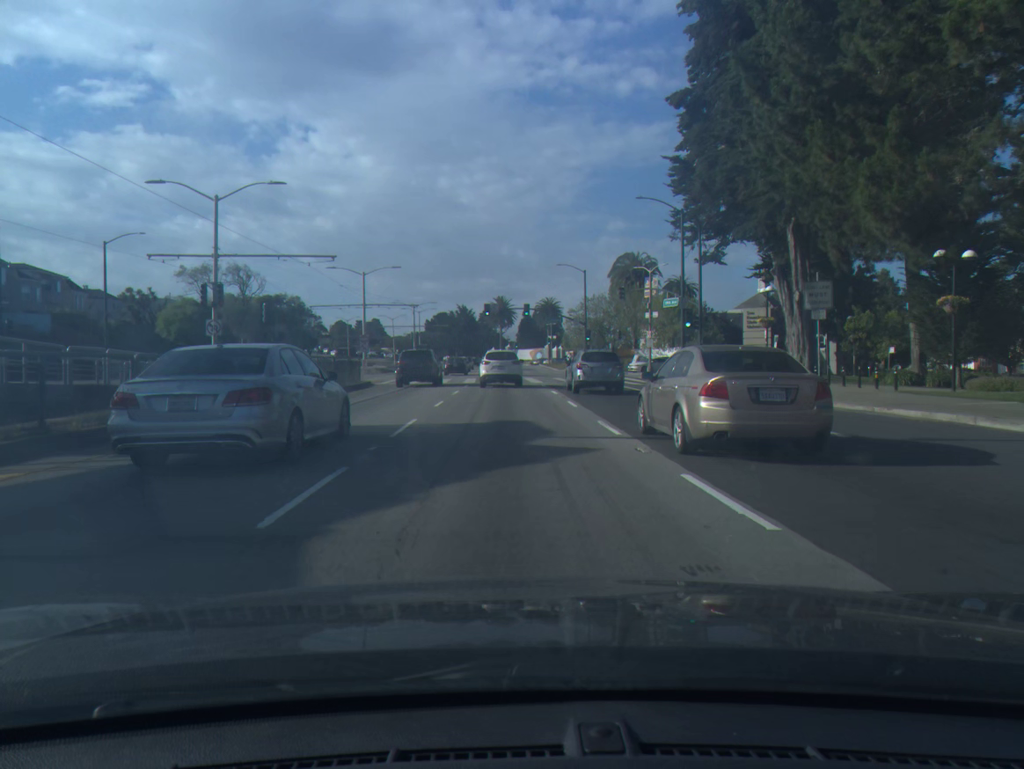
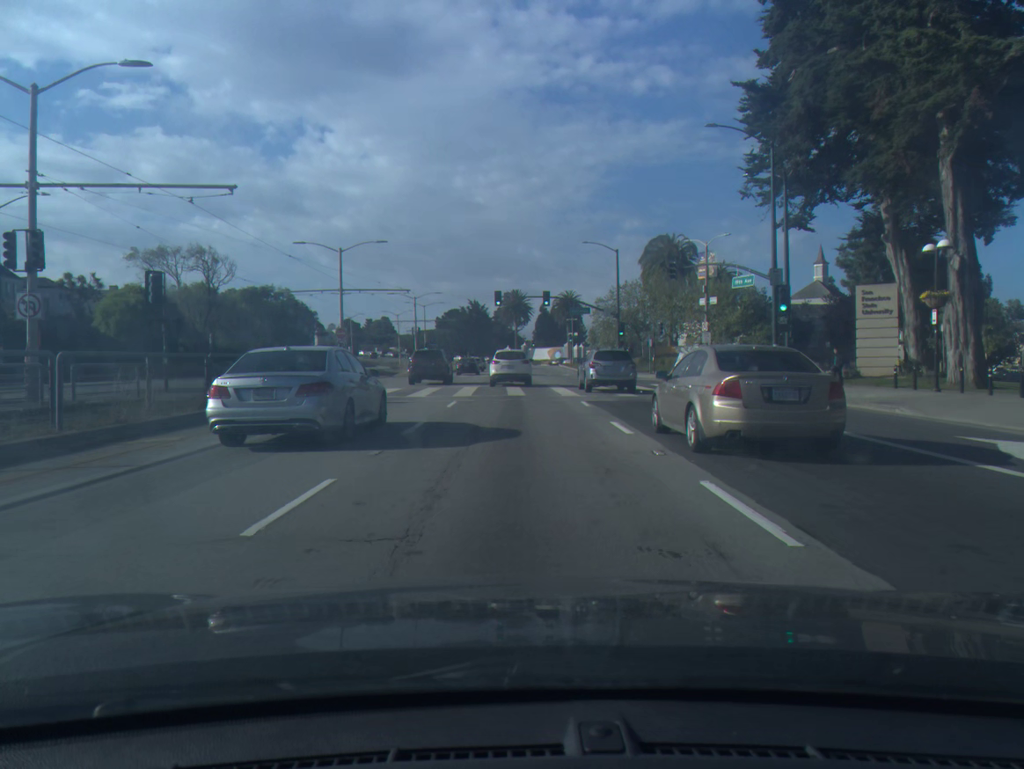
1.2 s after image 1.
(-0.2, +15.3) m; -1°
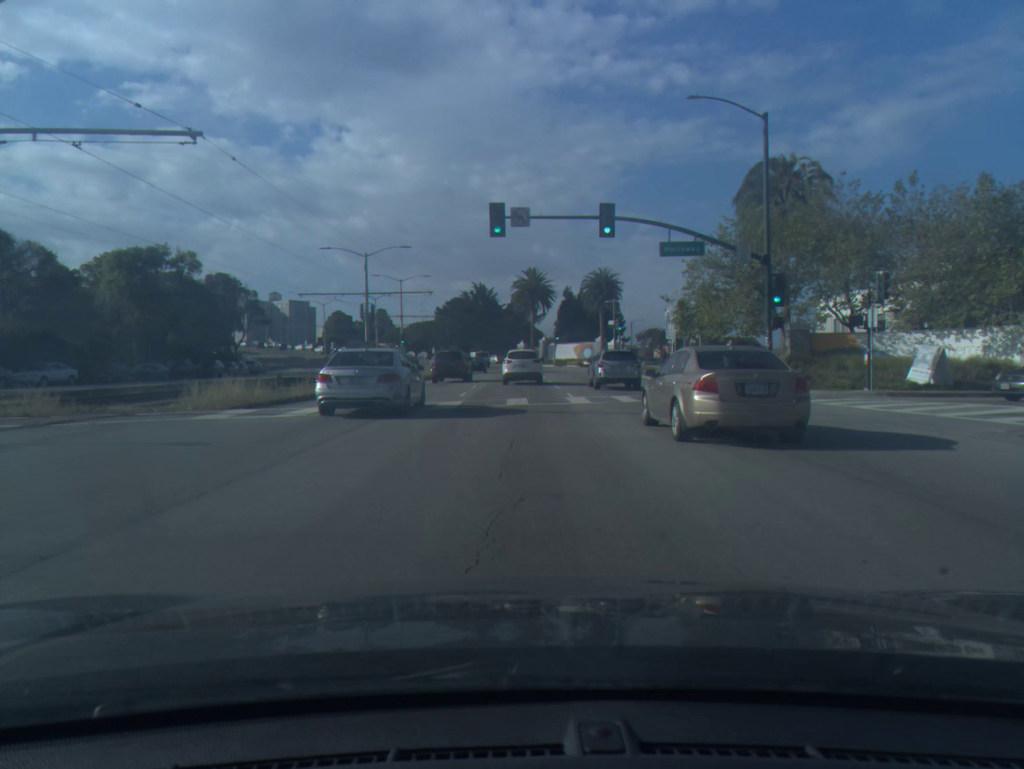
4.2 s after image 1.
(-0.4, +39.2) m; -1°
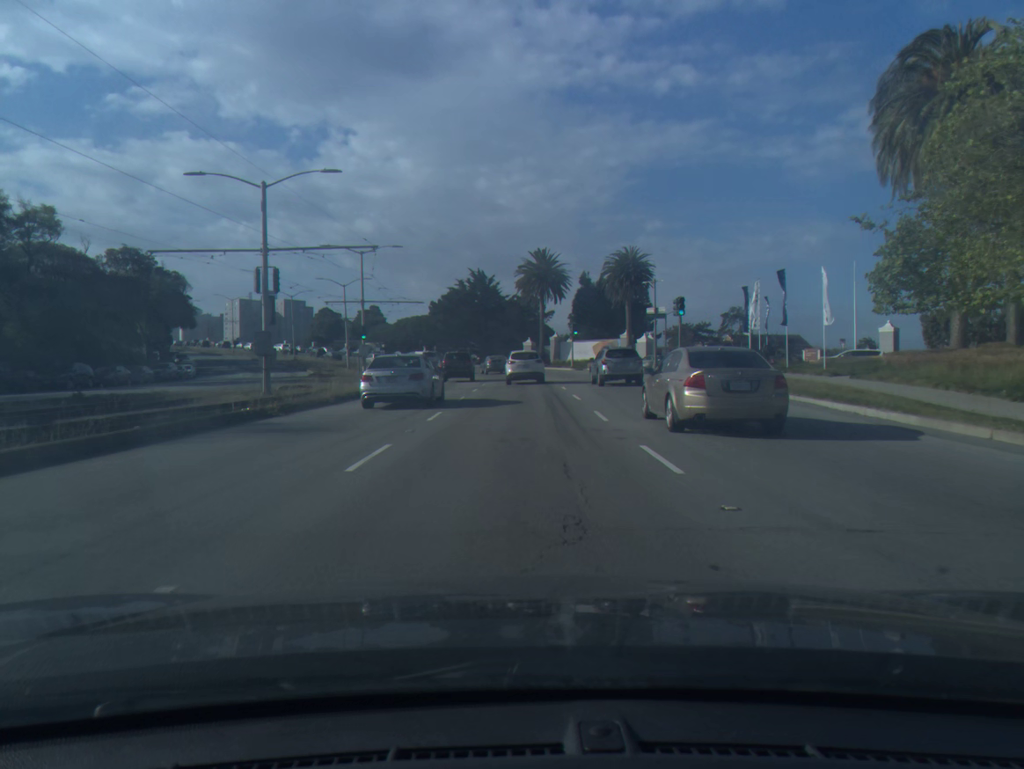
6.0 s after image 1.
(0.0, +24.2) m; 0°
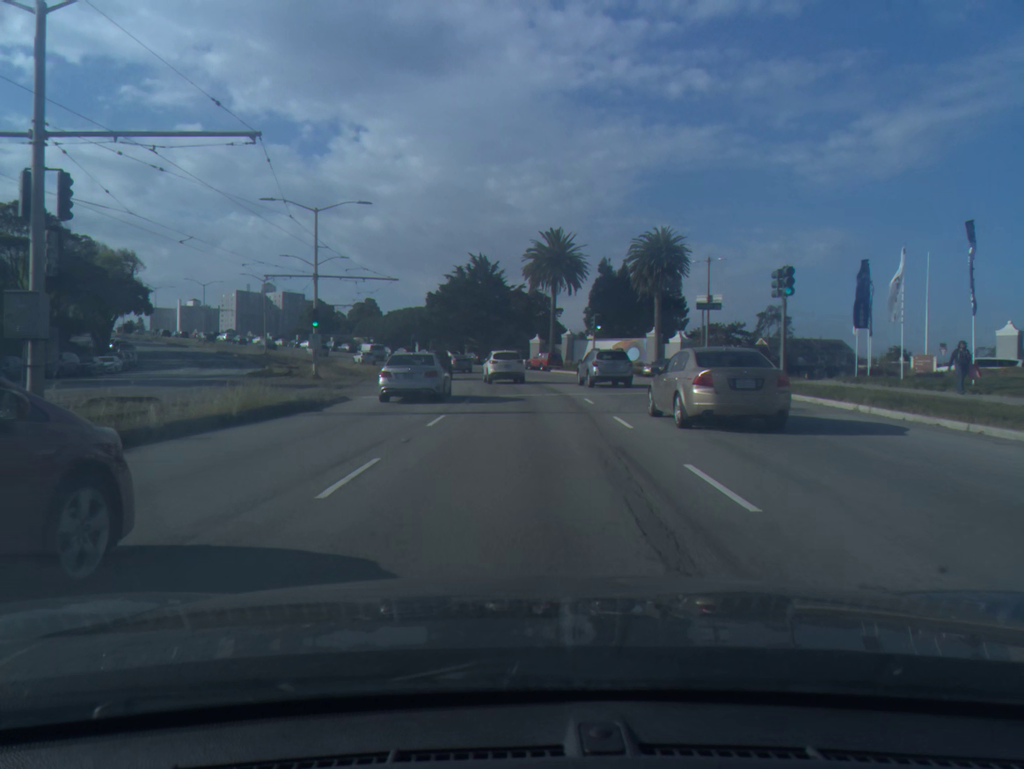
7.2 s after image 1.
(-0.1, +16.5) m; 0°
